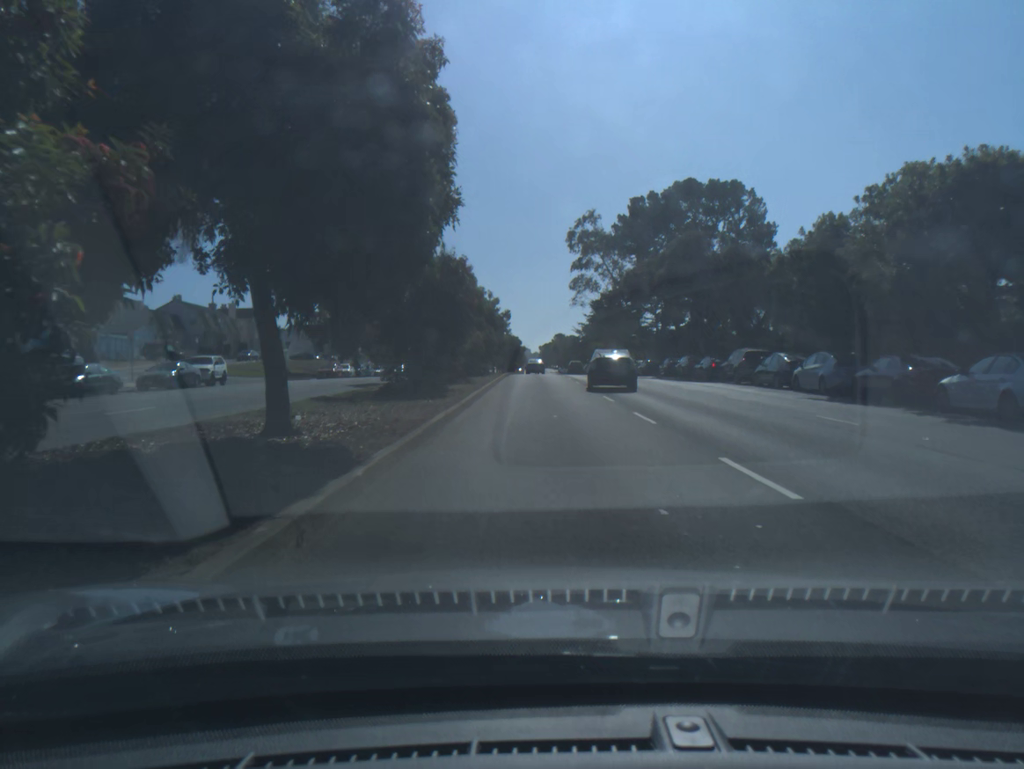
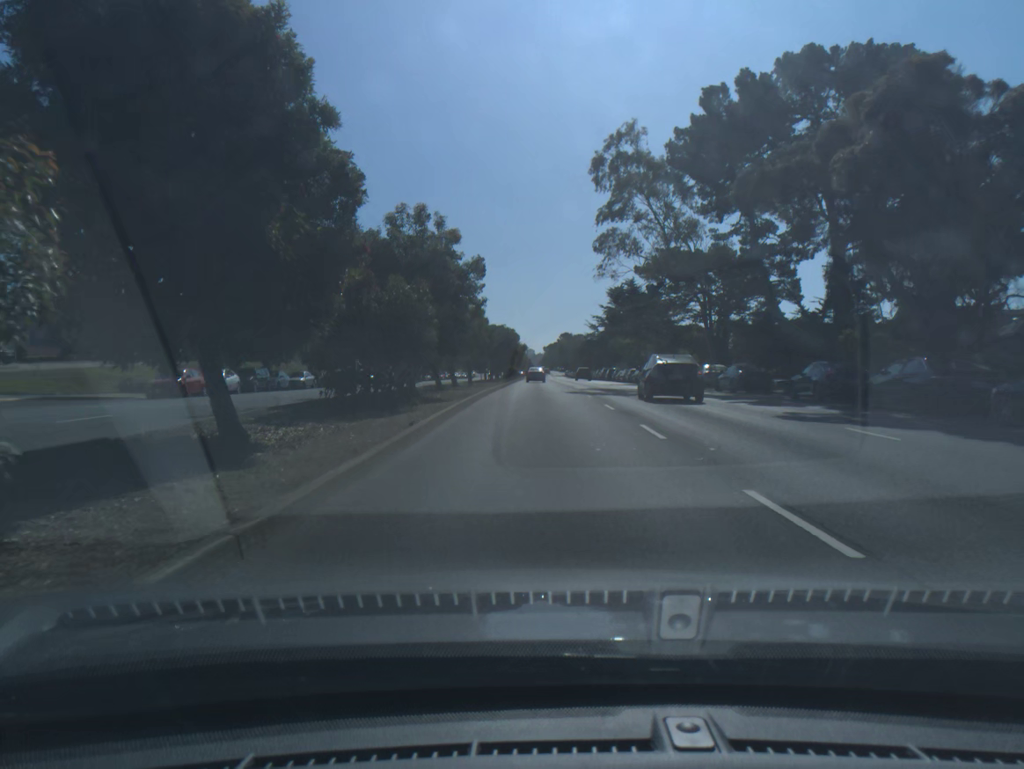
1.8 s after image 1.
(0.0, +30.7) m; 0°
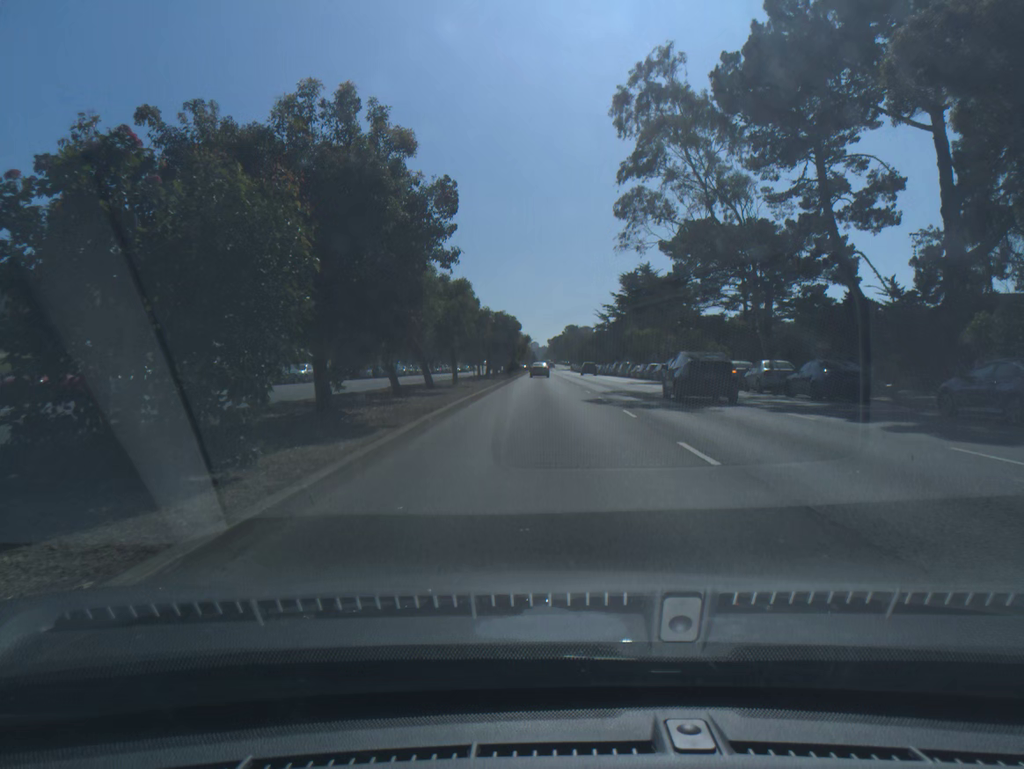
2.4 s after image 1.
(0.0, +10.7) m; 0°
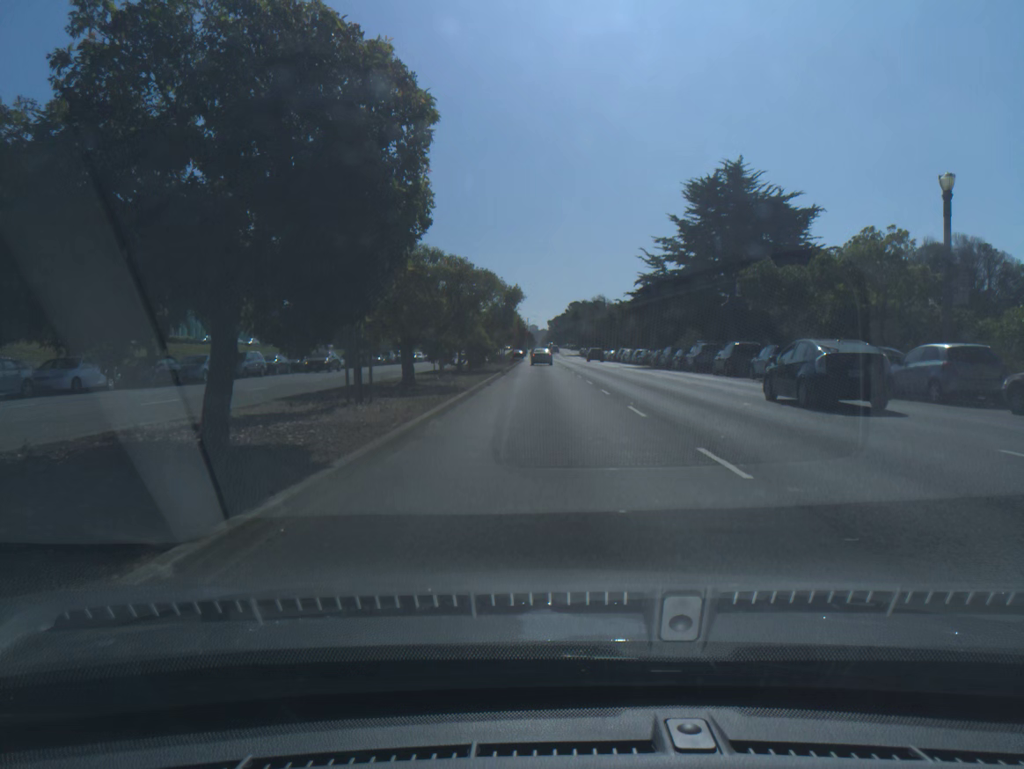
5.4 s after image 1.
(+0.1, +51.5) m; 0°
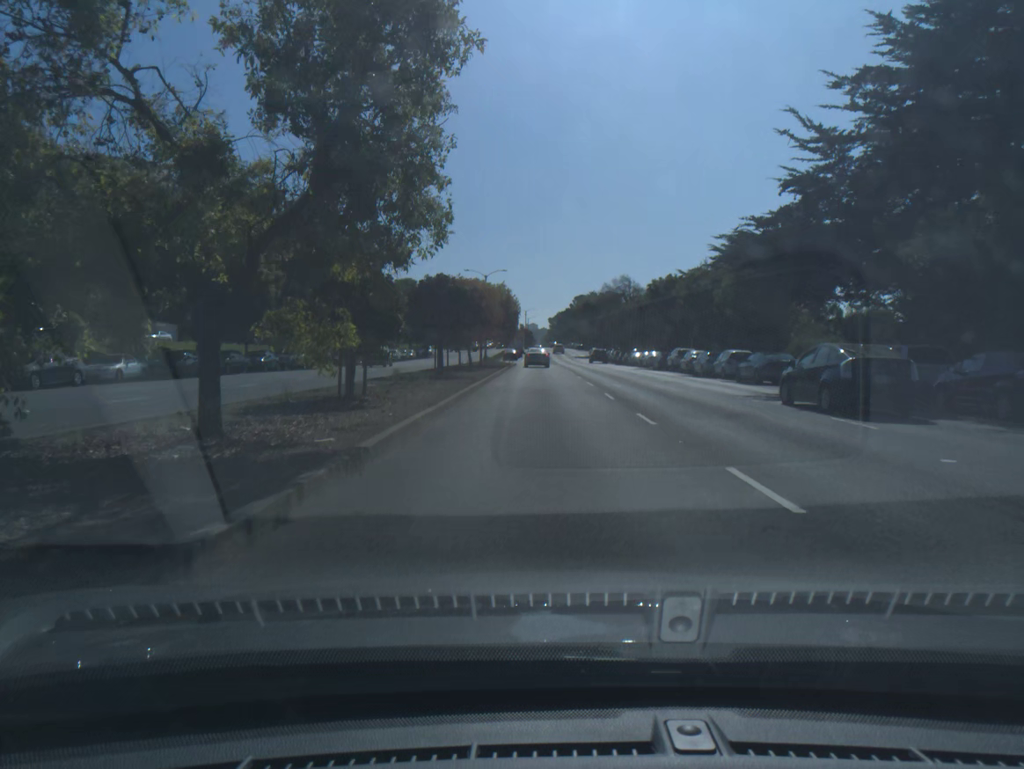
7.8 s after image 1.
(0.0, +37.8) m; 0°
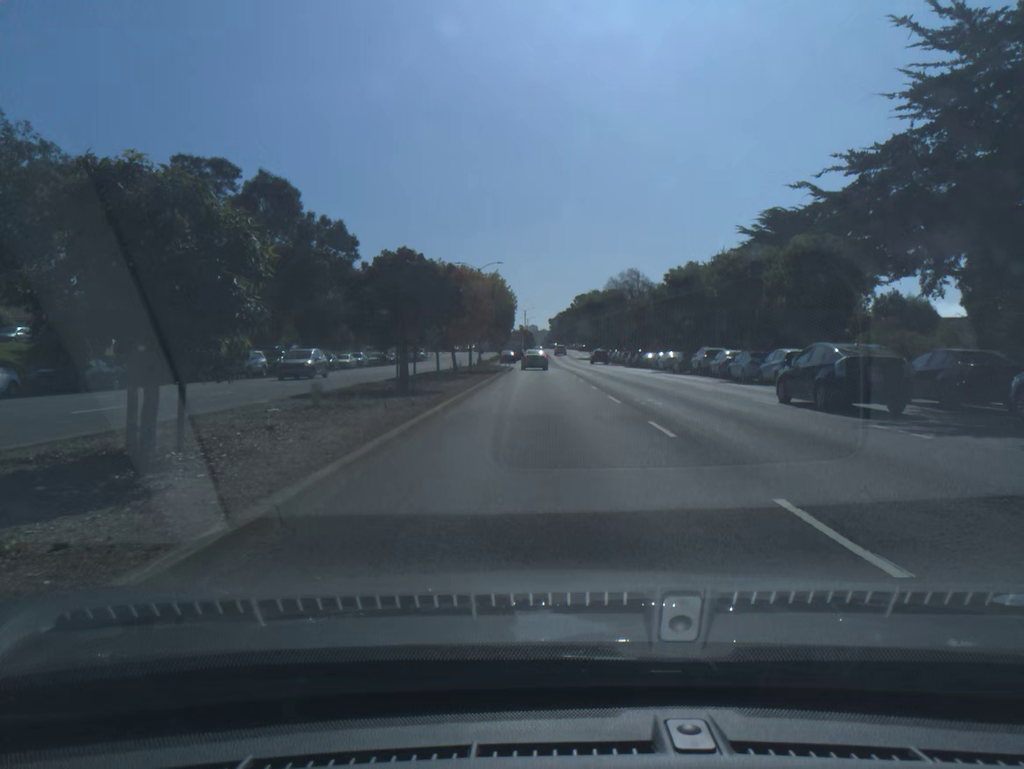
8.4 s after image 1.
(0.0, +9.0) m; 0°
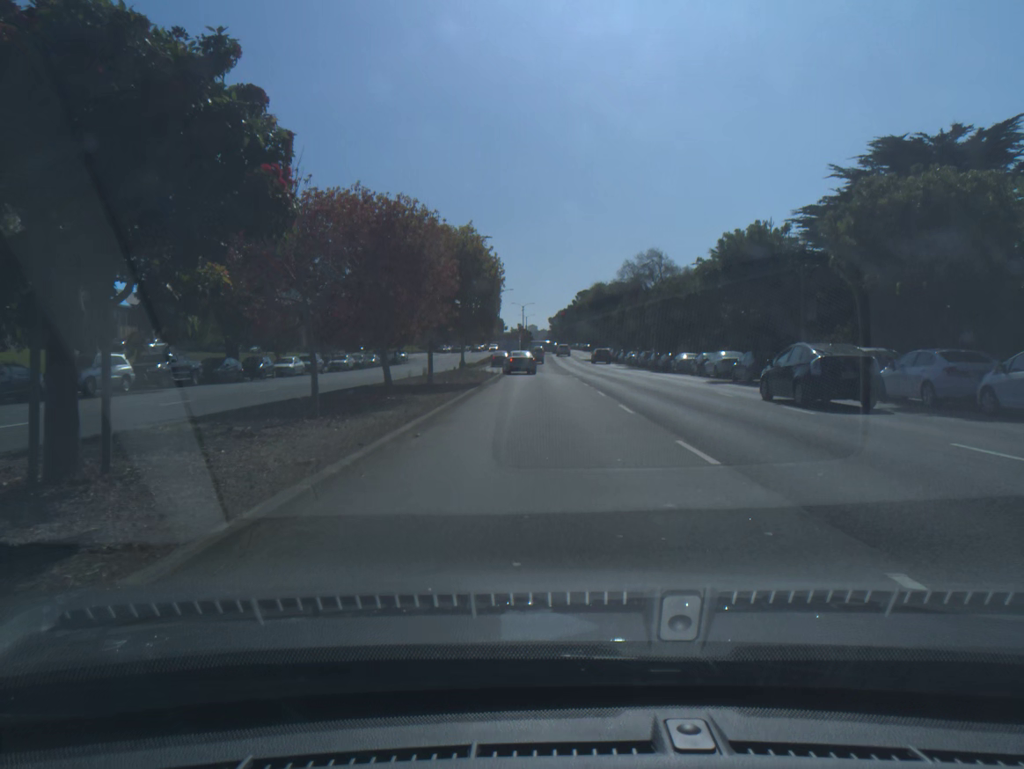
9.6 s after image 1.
(0.0, +17.4) m; 0°
